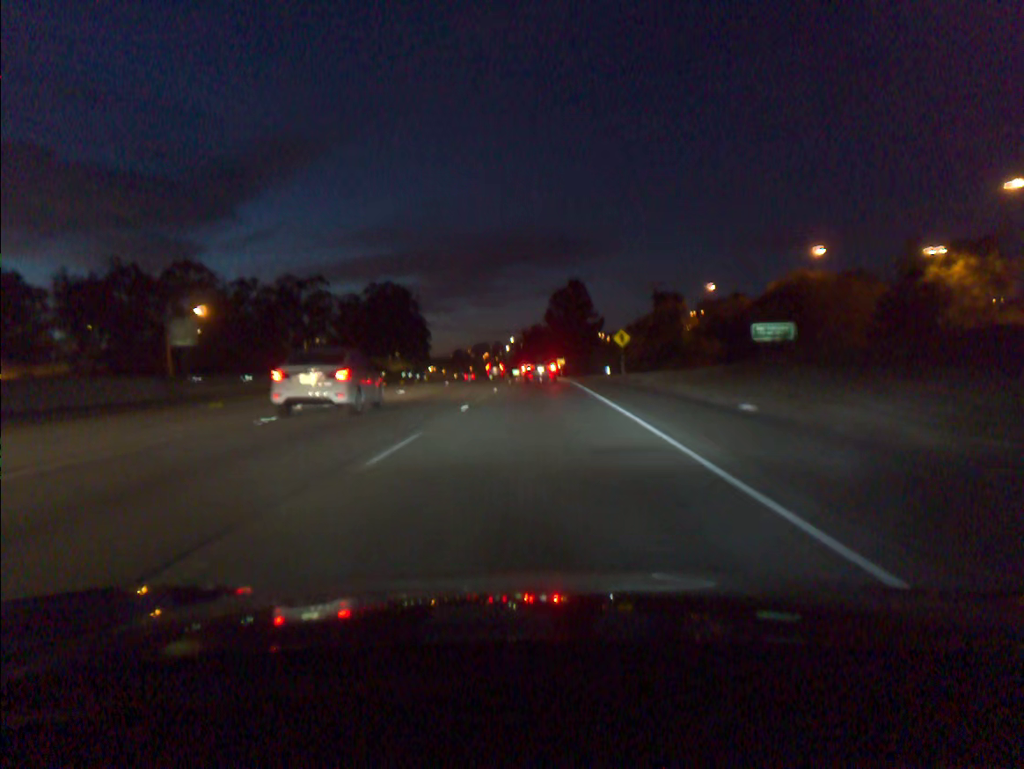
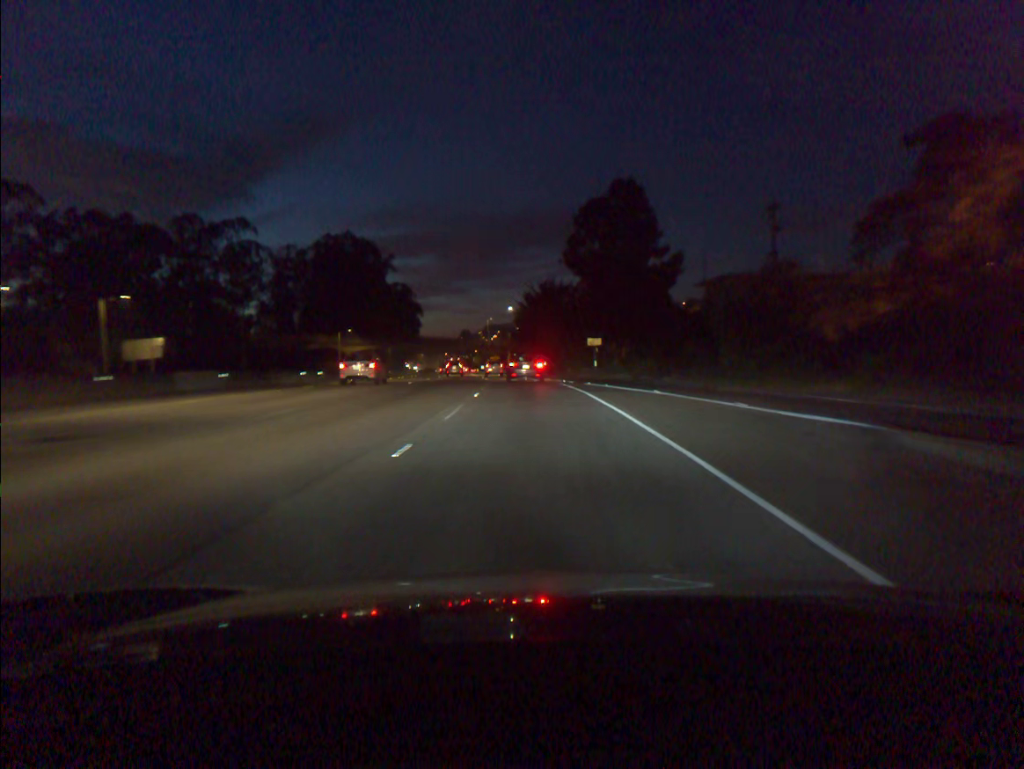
(-0.3, +67.0) m; -1°
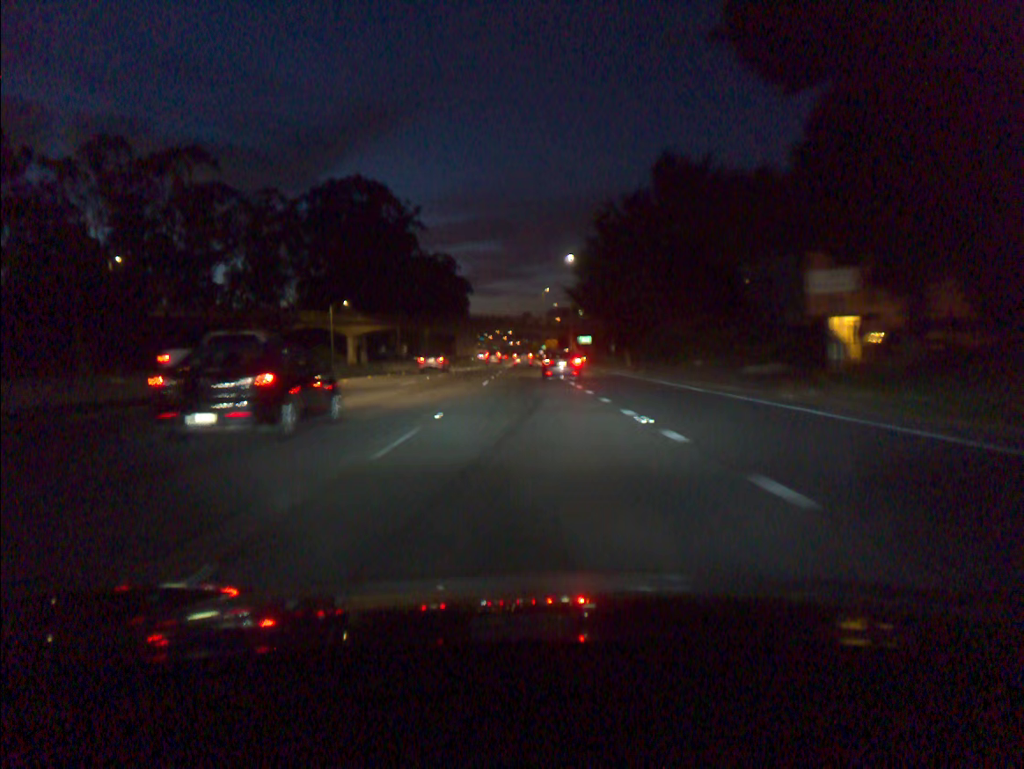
(-1.6, +49.6) m; -5°
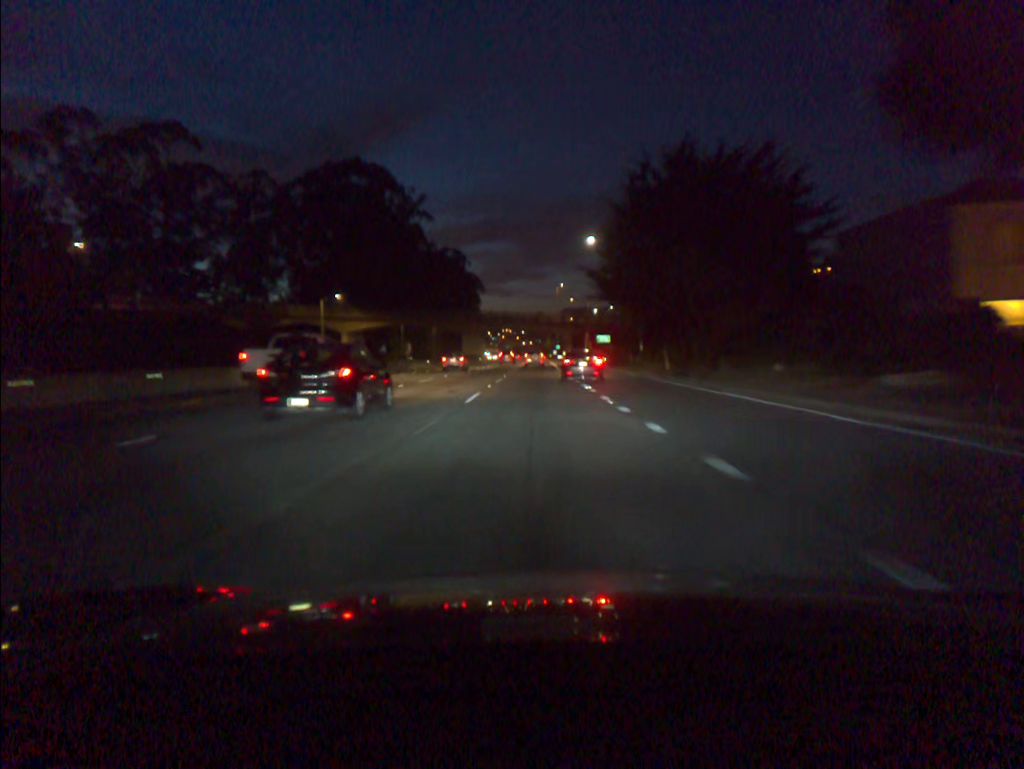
(-0.1, +12.1) m; -1°
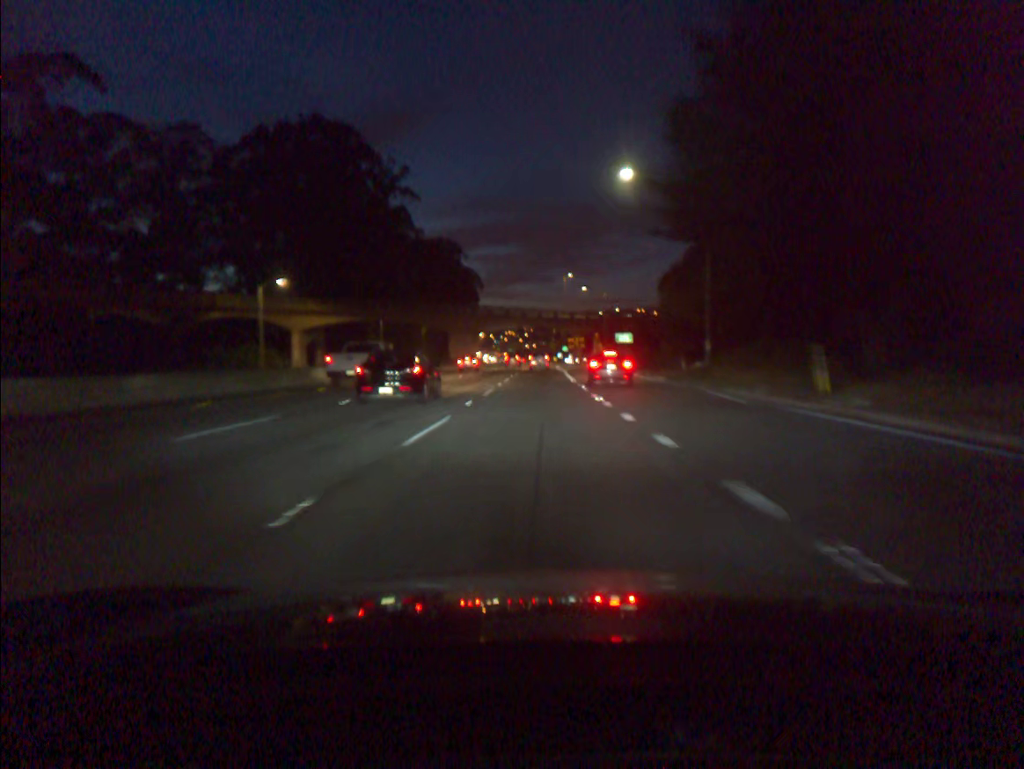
(-0.1, +24.2) m; 0°
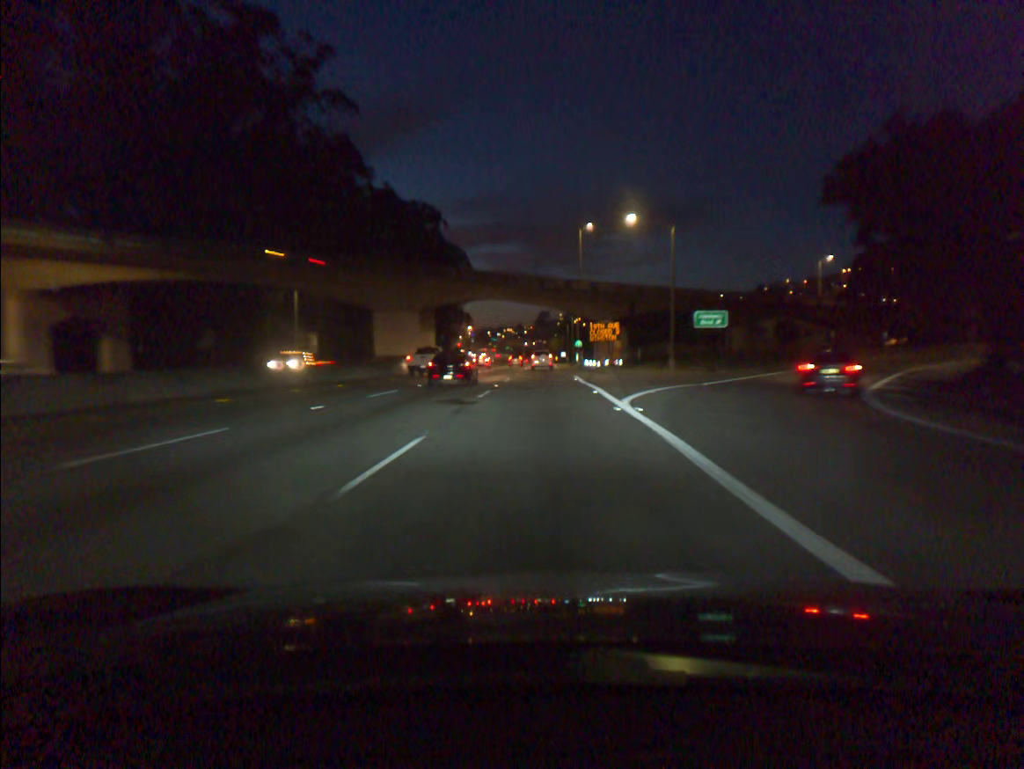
(-0.1, +47.6) m; 0°
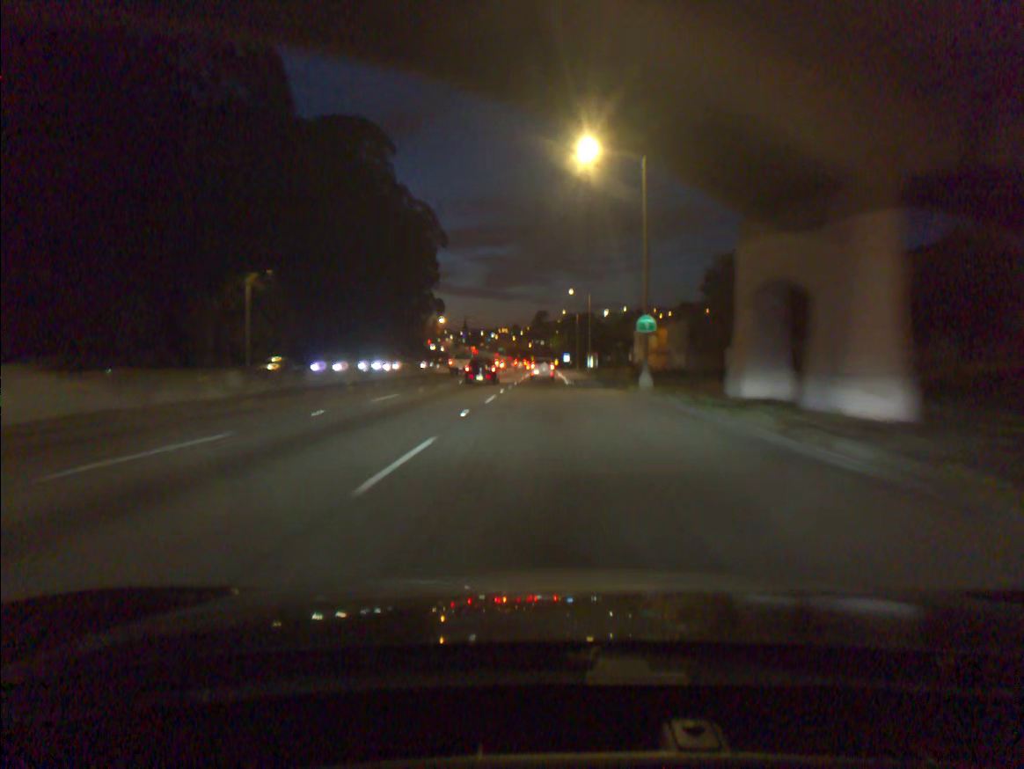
(+0.1, +59.3) m; 0°
